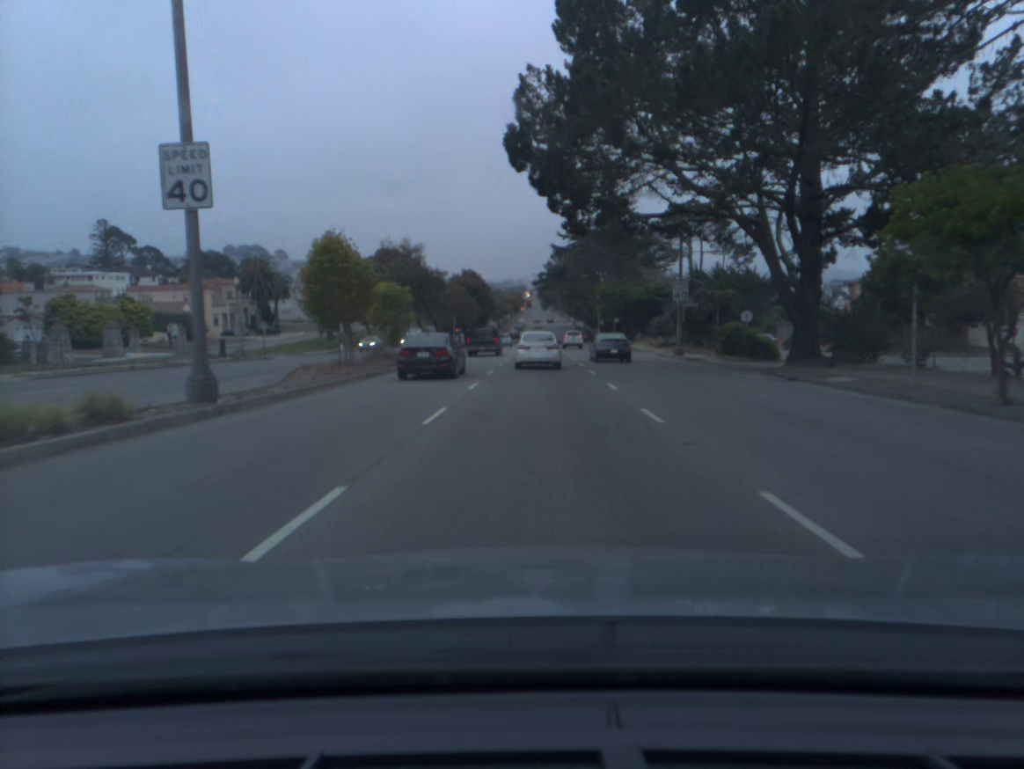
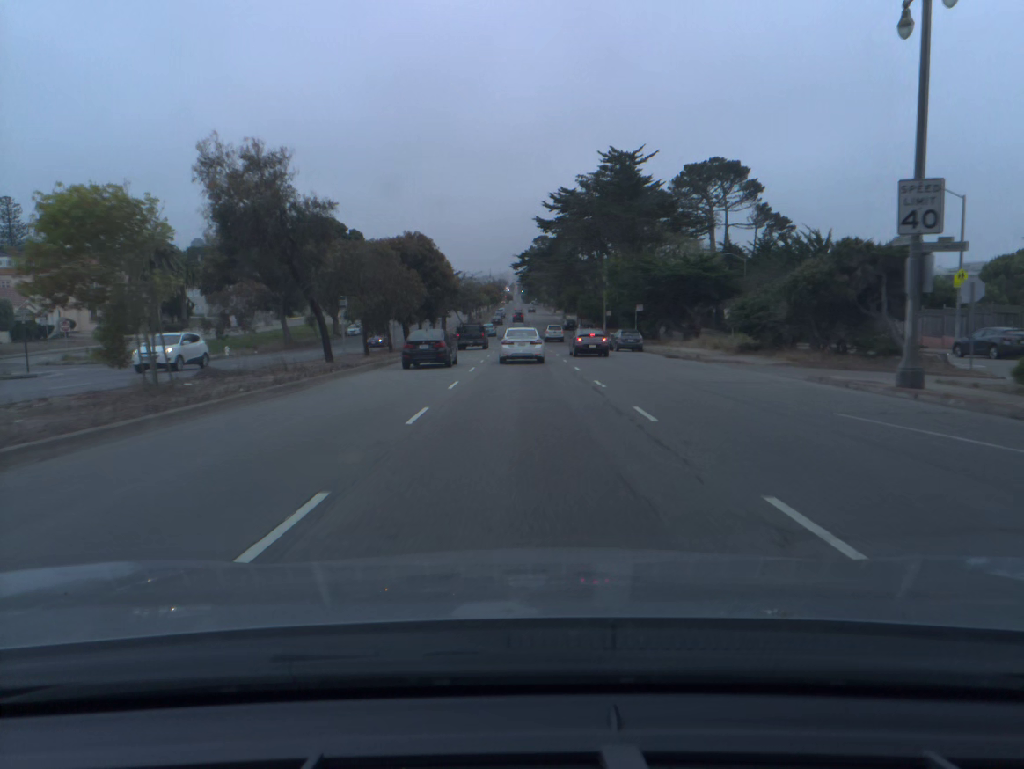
(+0.6, +29.7) m; +2°
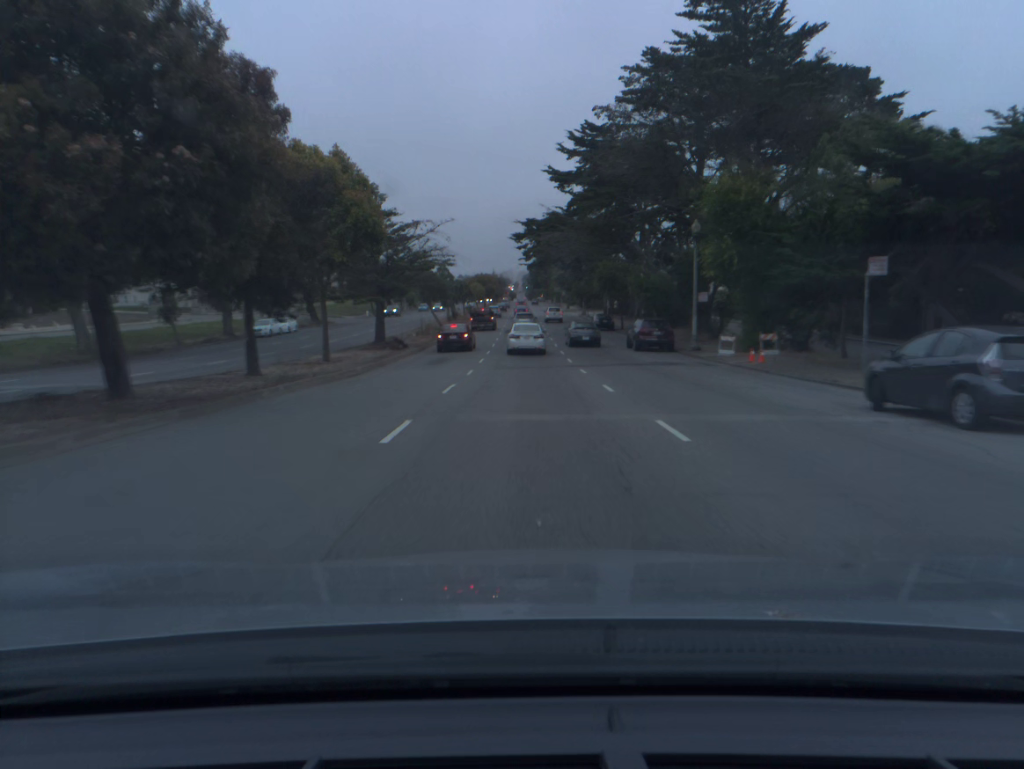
(-0.1, +39.2) m; 0°
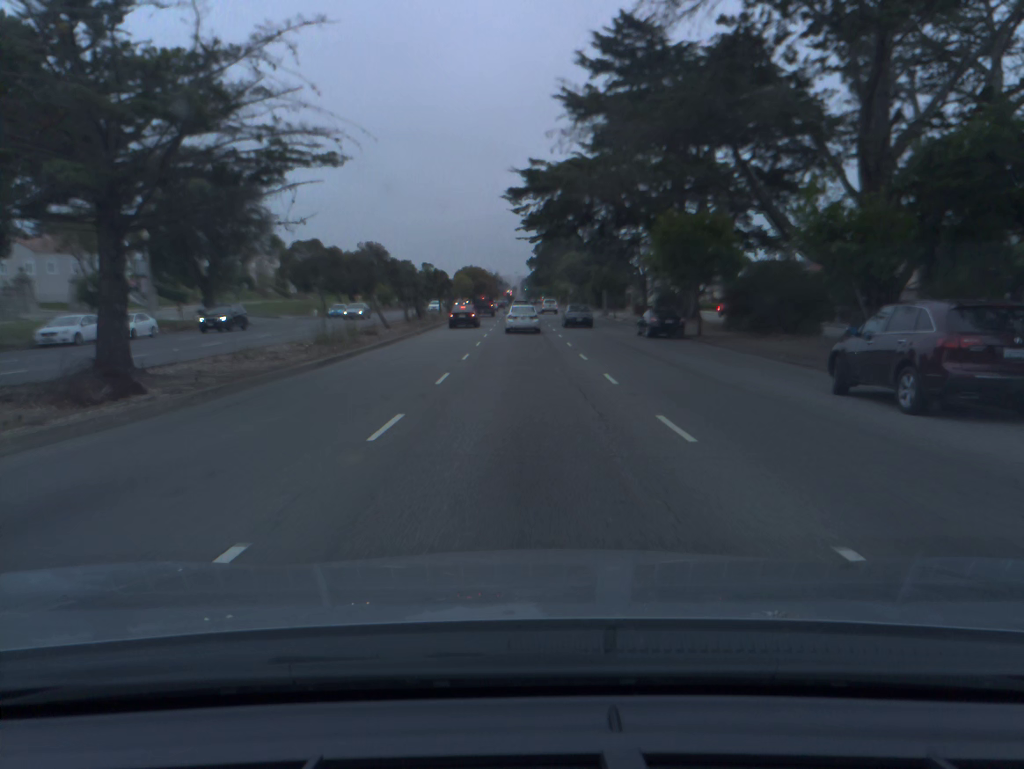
(0.0, +28.9) m; 0°
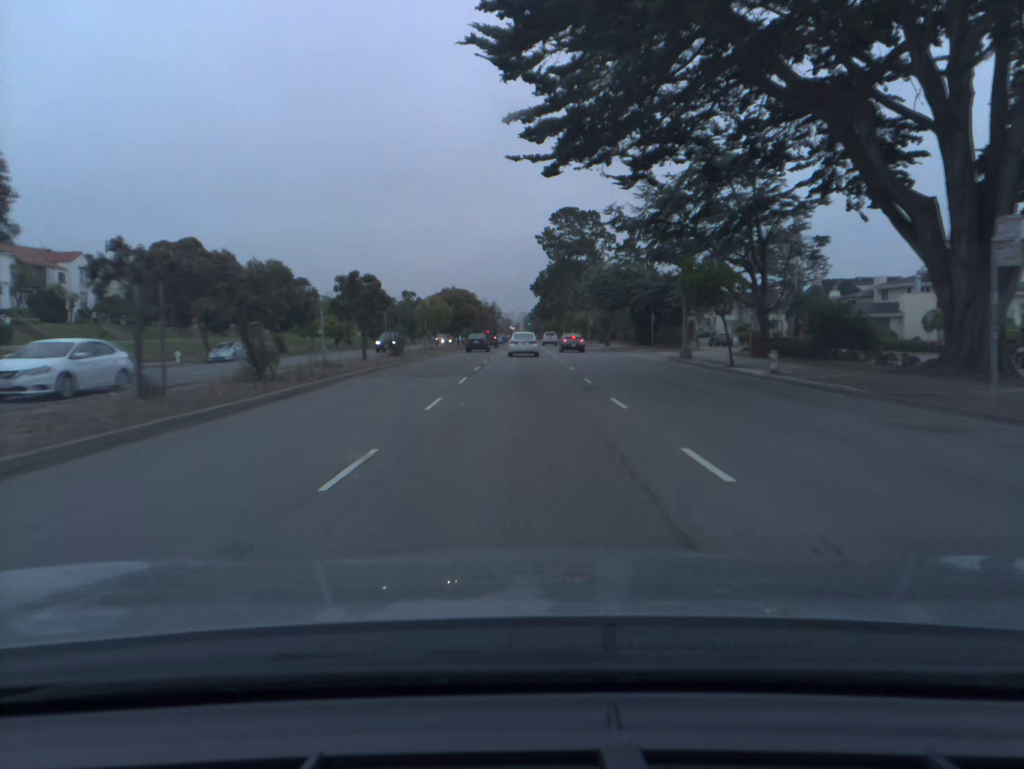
(+0.1, +38.1) m; 0°
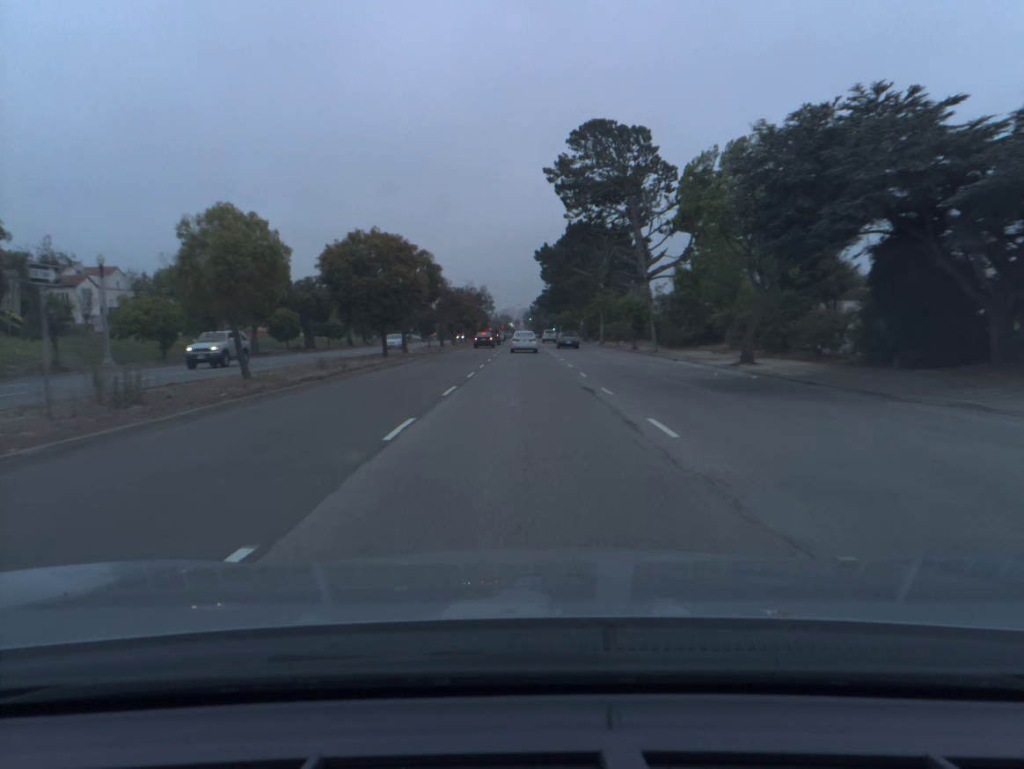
(+0.1, +48.5) m; 0°
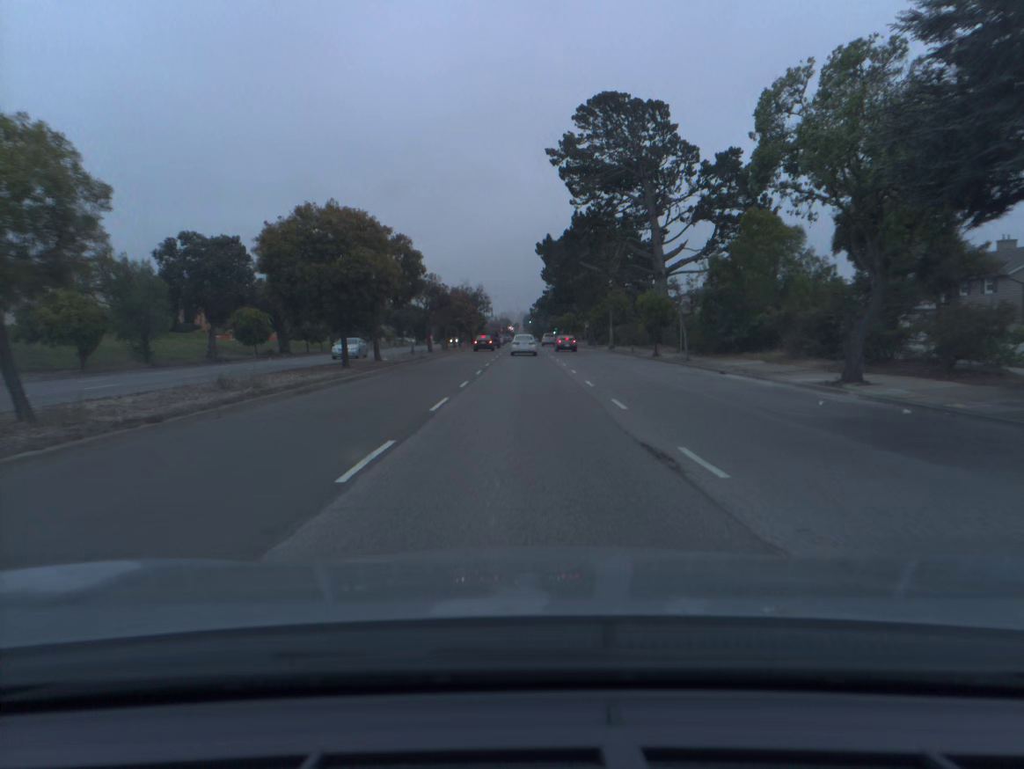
(0.0, +9.8) m; 0°
